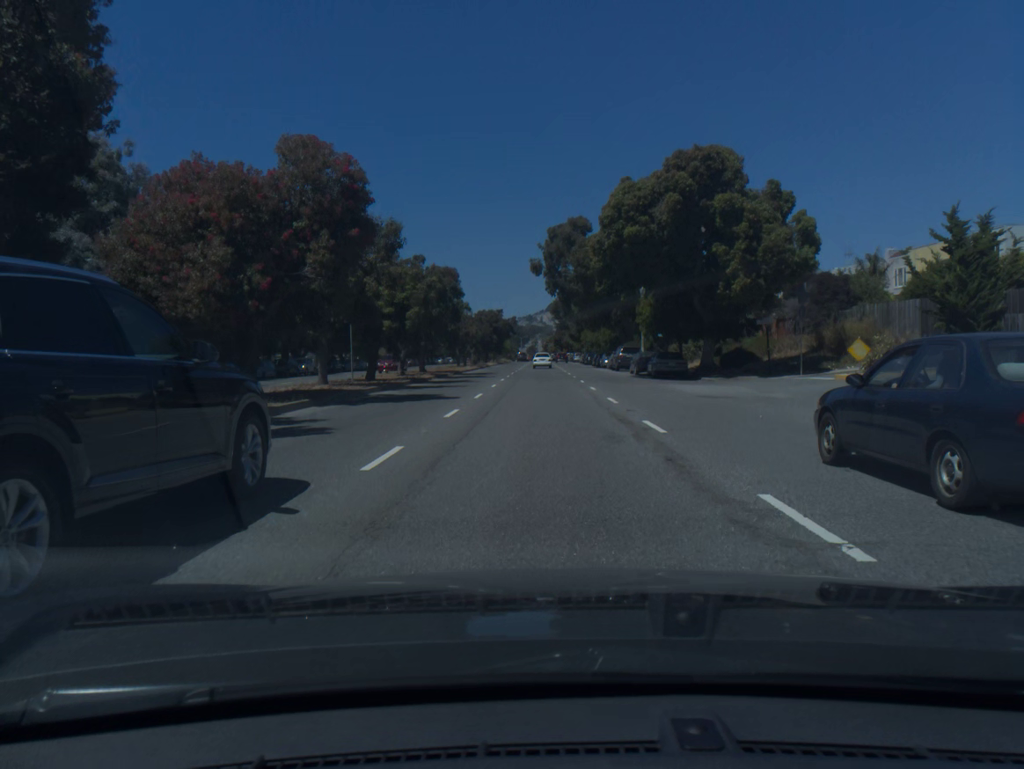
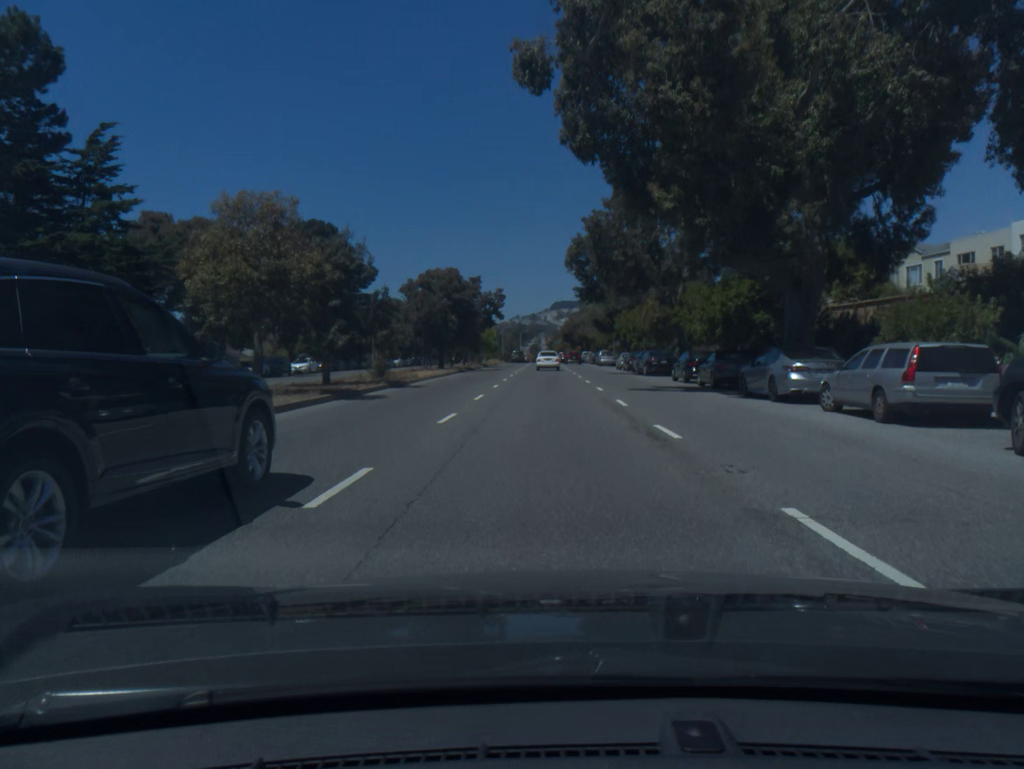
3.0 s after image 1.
(-0.1, +52.5) m; 0°
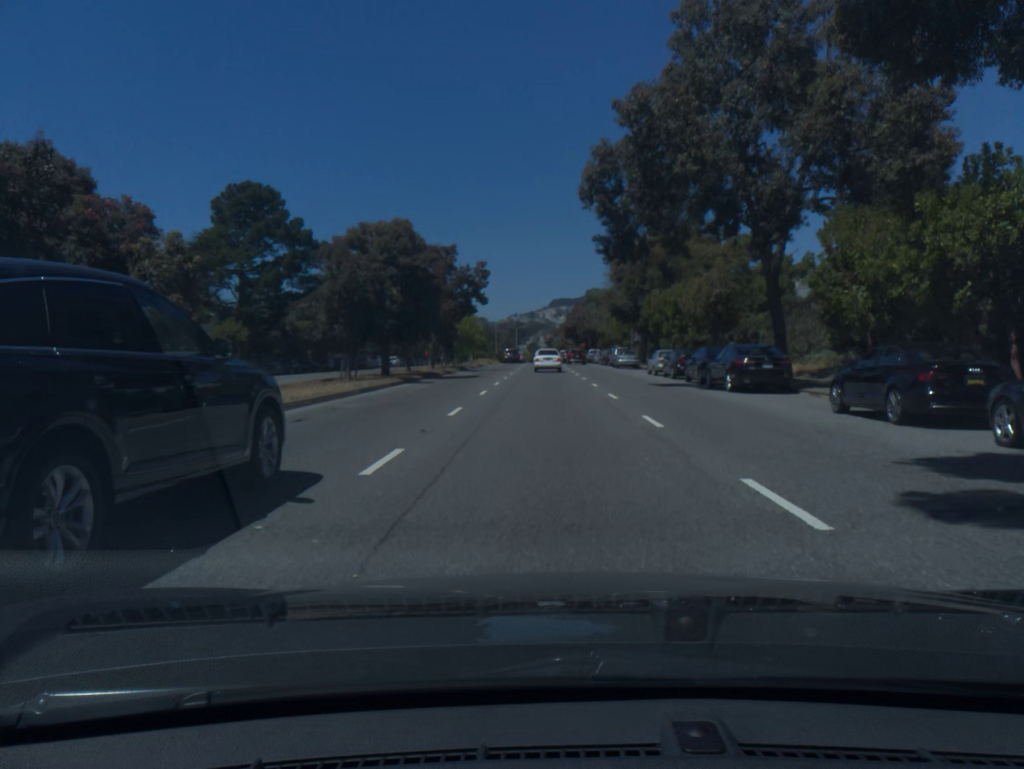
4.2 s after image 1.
(0.0, +20.2) m; 0°
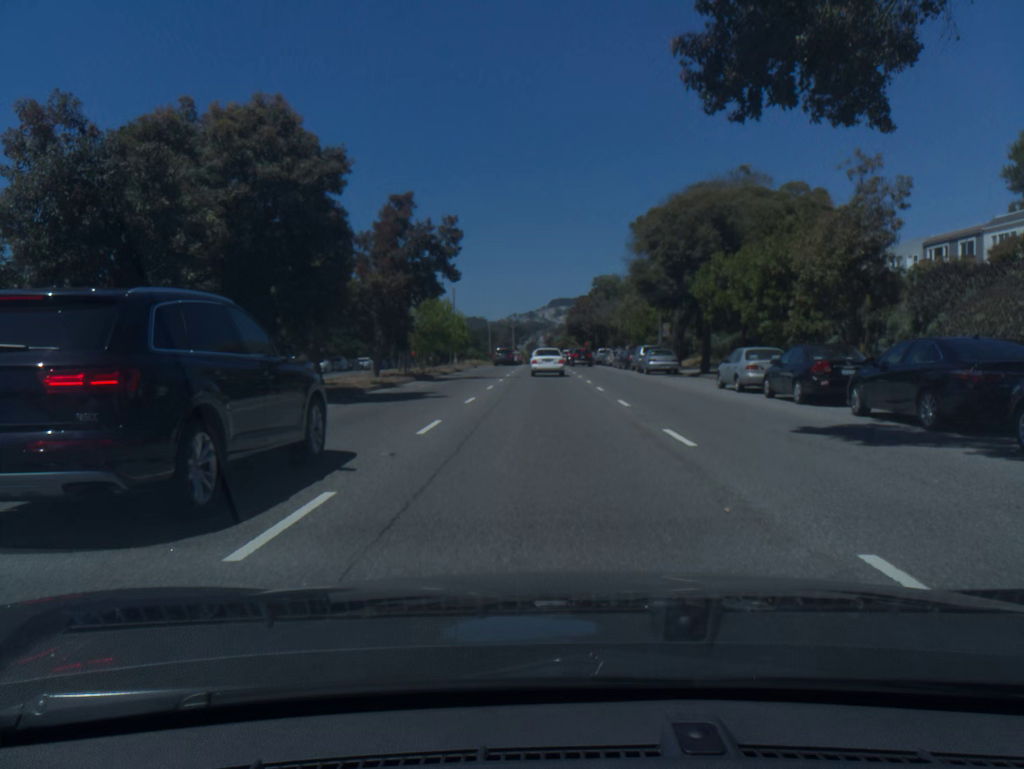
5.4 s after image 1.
(0.0, +18.0) m; 0°
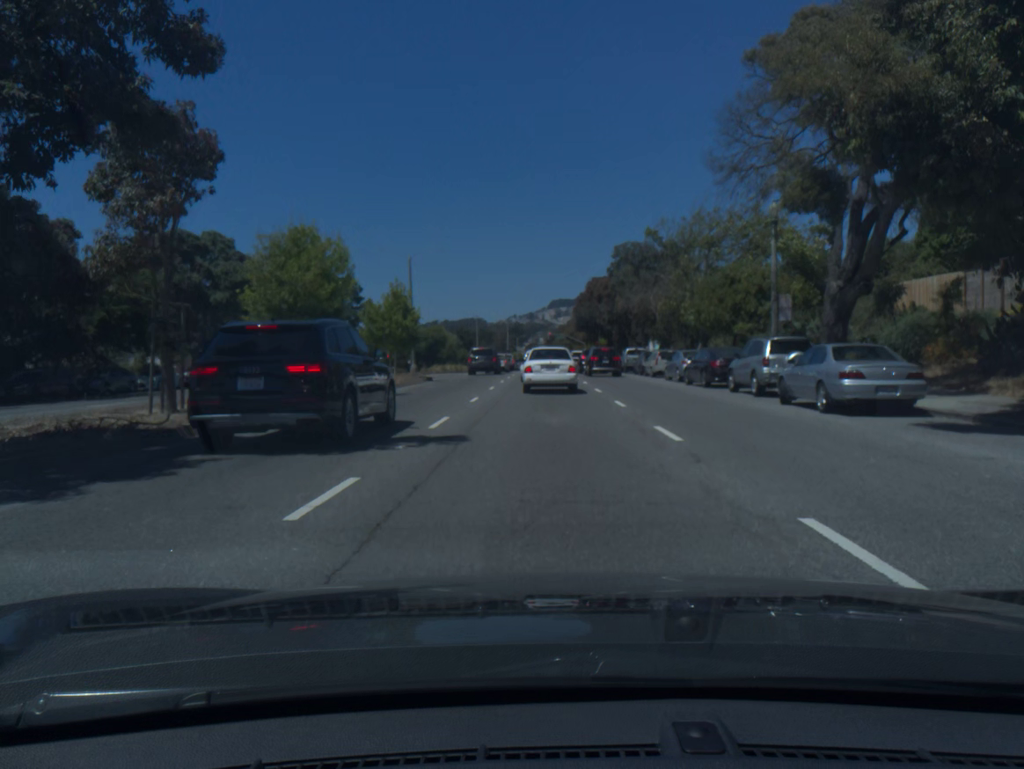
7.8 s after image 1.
(0.0, +27.9) m; 0°
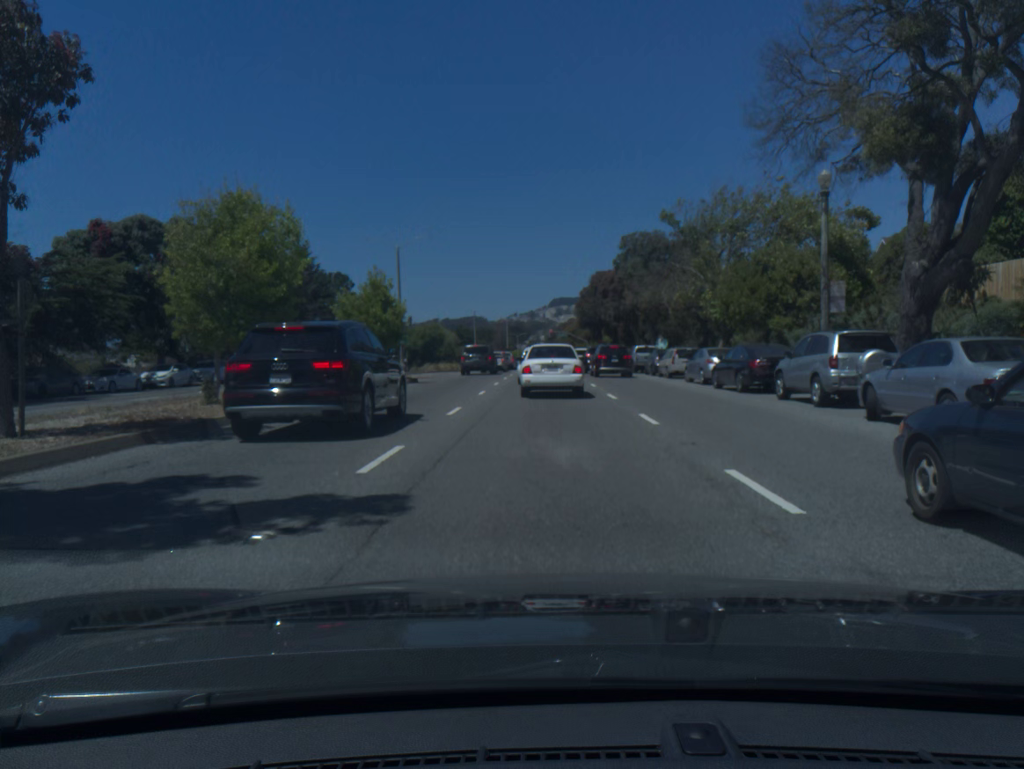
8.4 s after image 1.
(0.0, +5.1) m; 0°
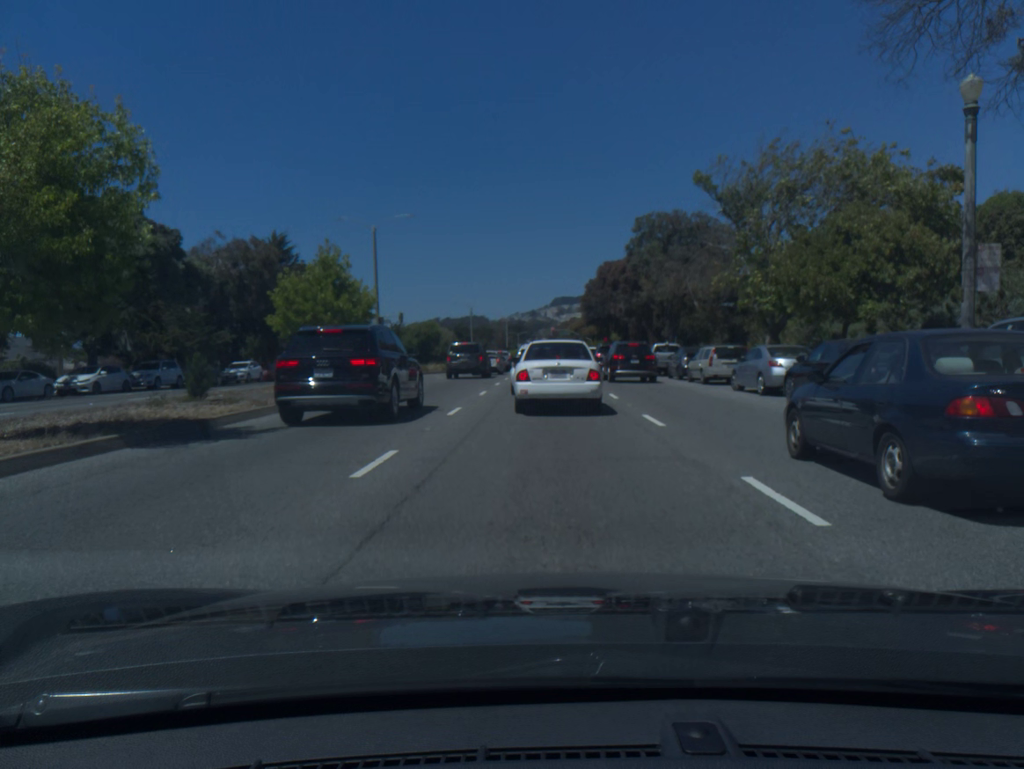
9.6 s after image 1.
(0.0, +7.9) m; 0°
